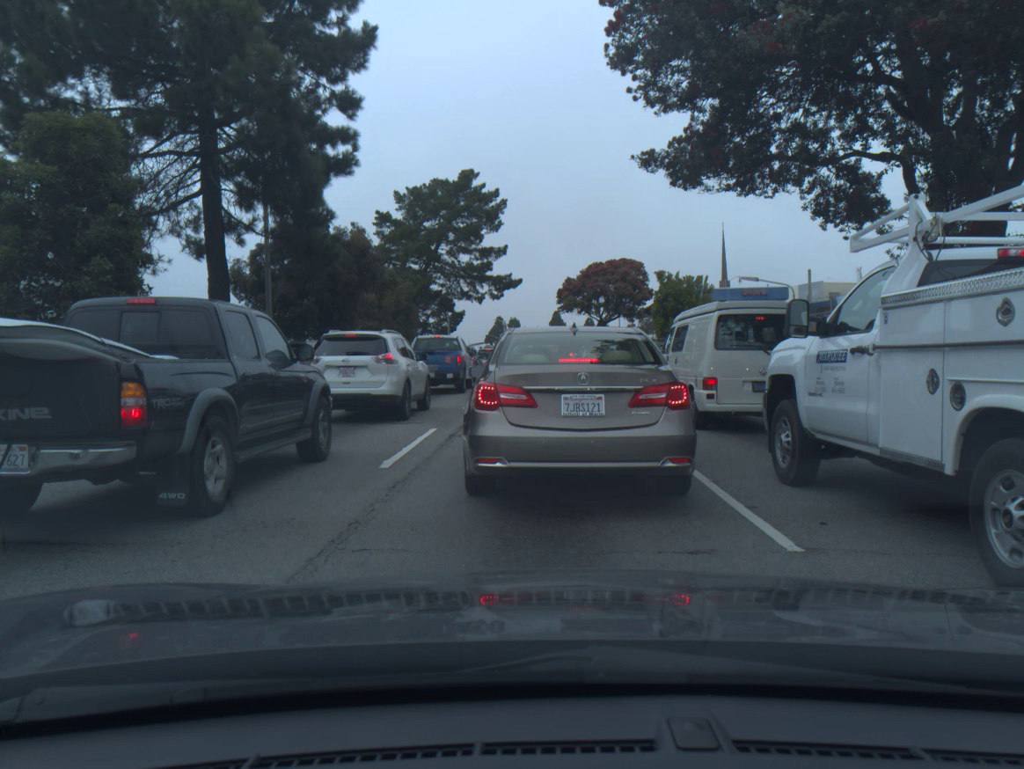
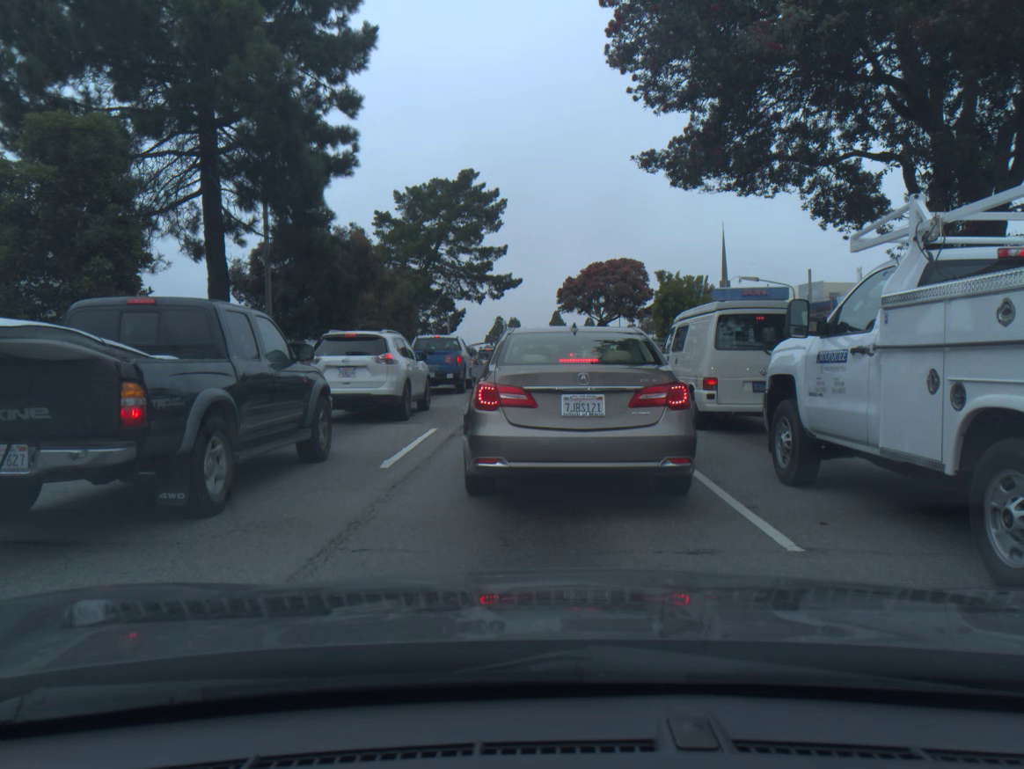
(0.0, 0.0) m; 0°
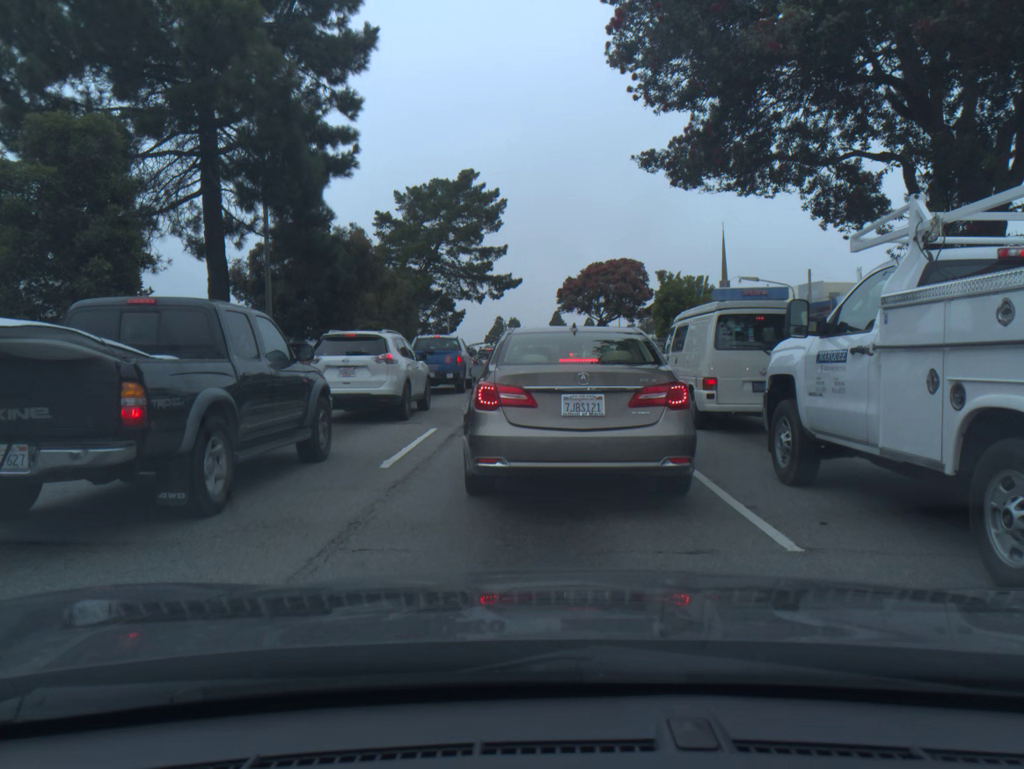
(0.0, 0.0) m; 0°
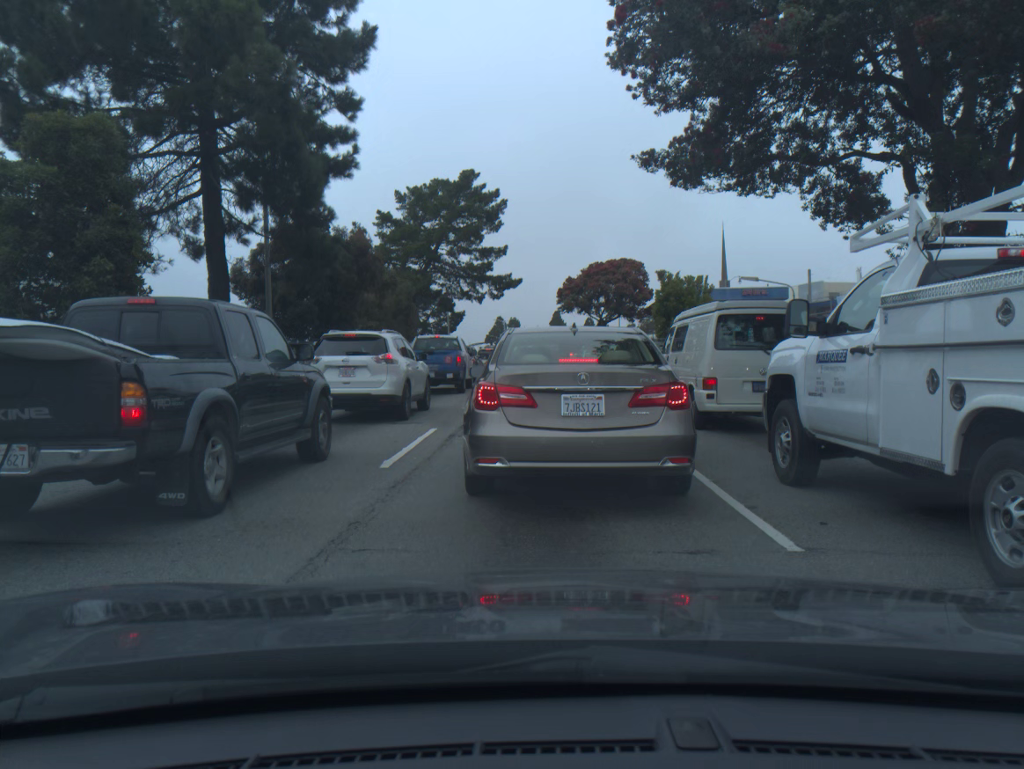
(0.0, 0.0) m; 0°
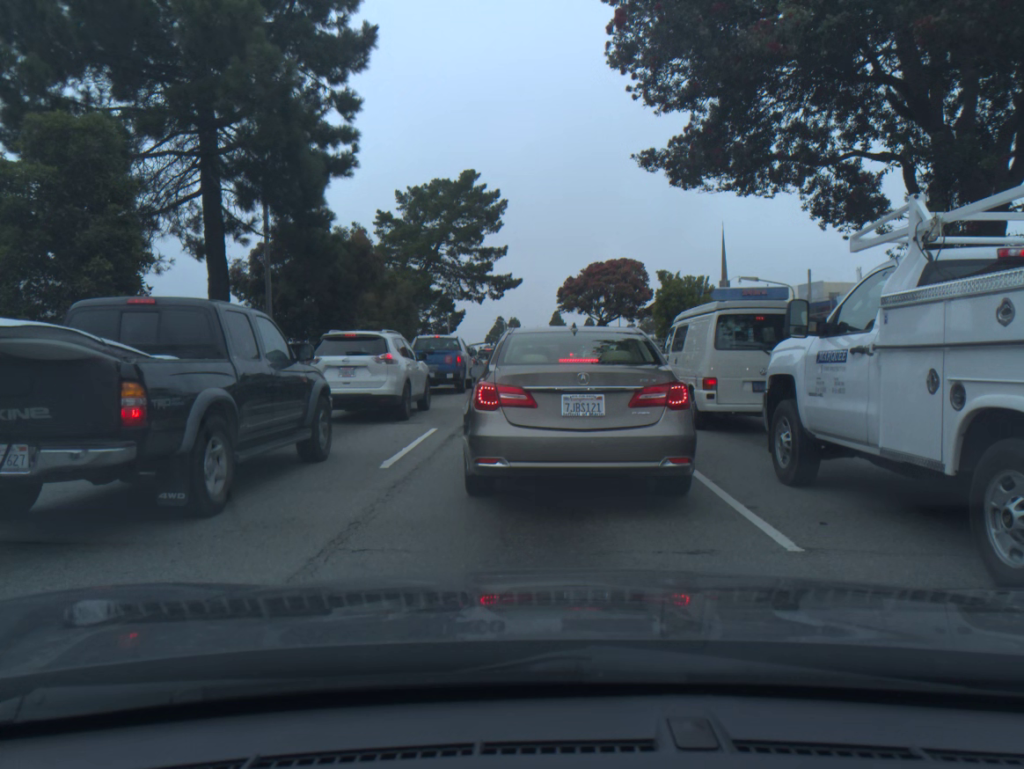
(0.0, 0.0) m; 0°
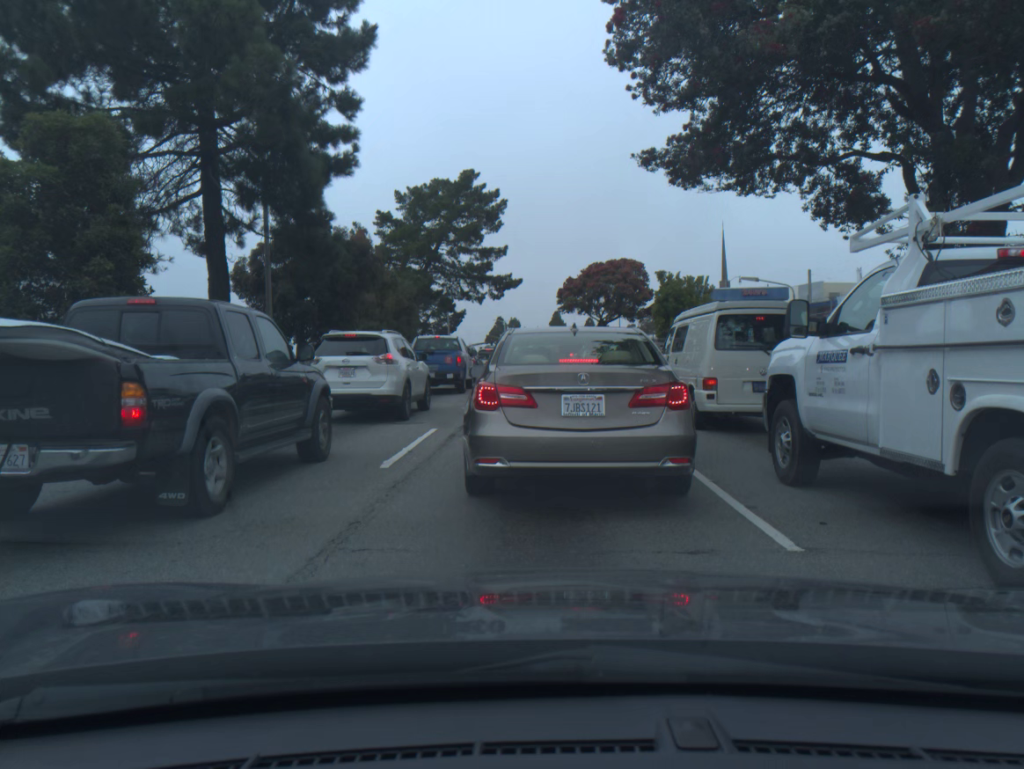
(0.0, 0.0) m; 0°
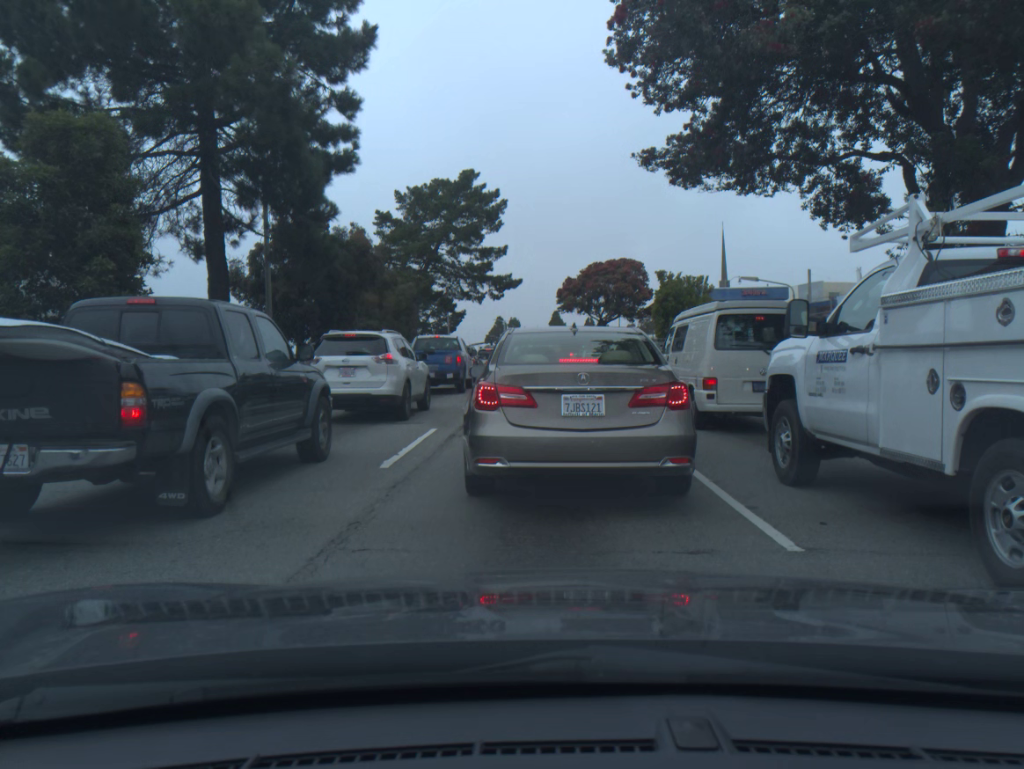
(0.0, 0.0) m; 0°
